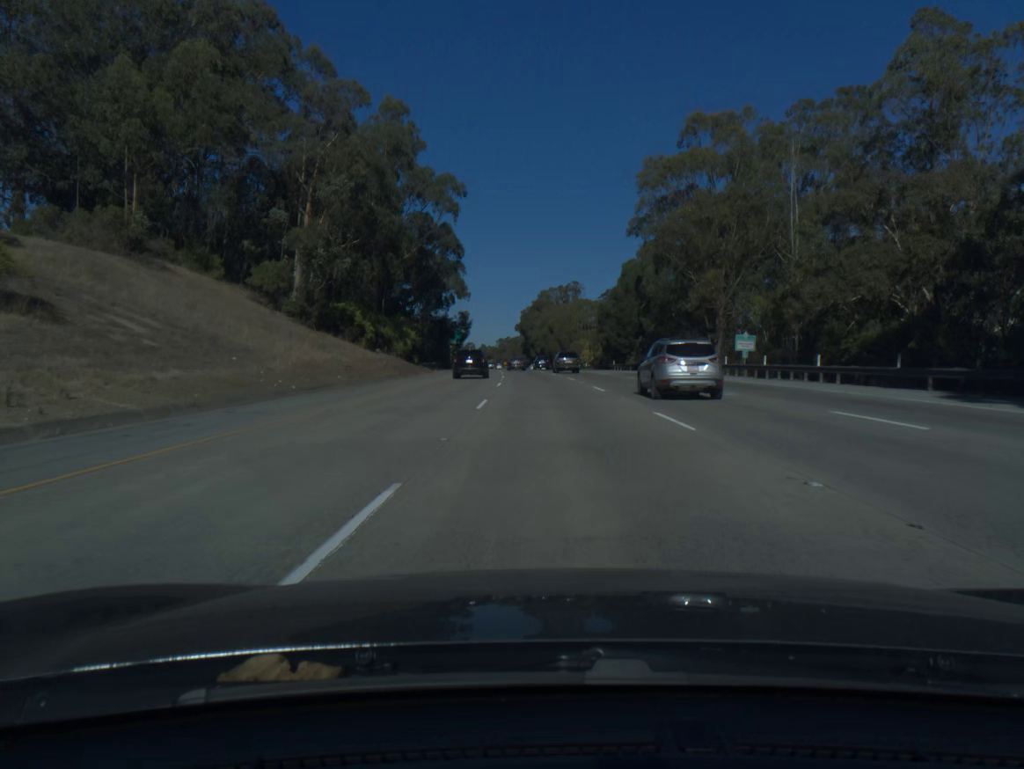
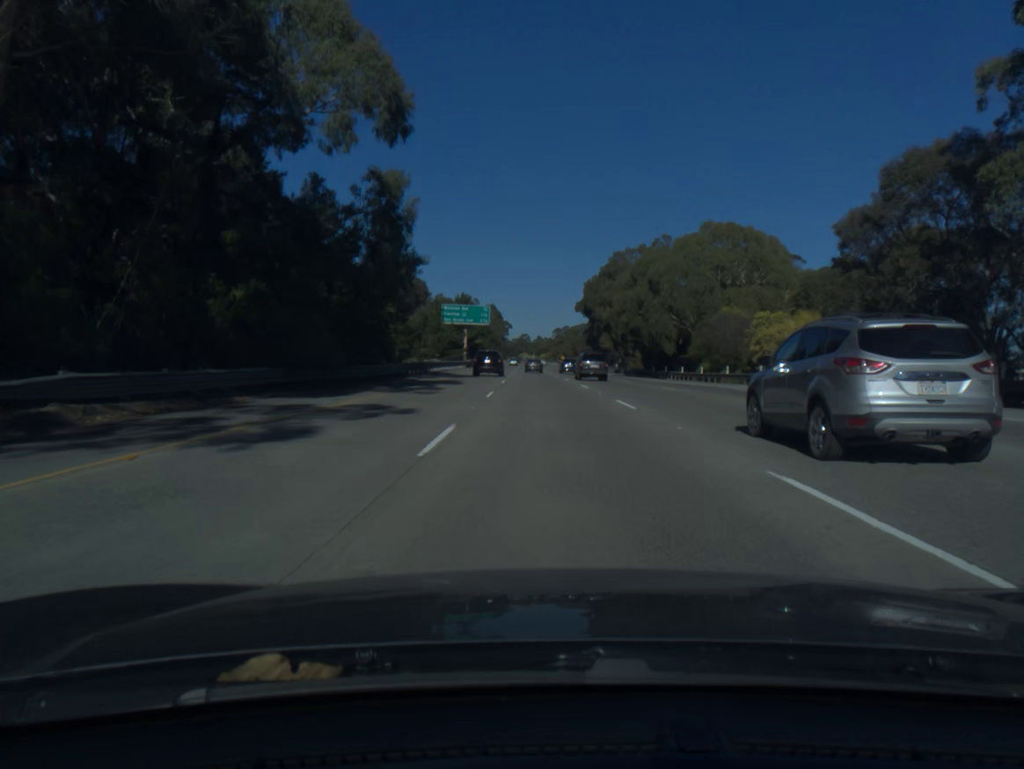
(-2.7, +81.3) m; -4°
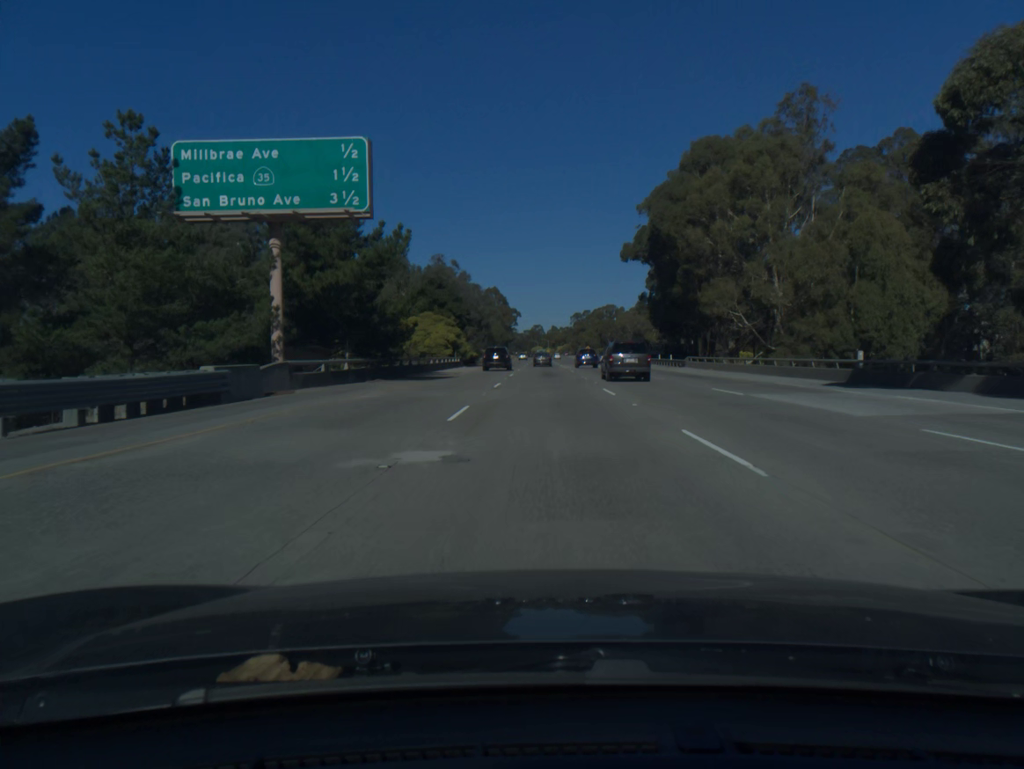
(-1.1, +83.4) m; -1°
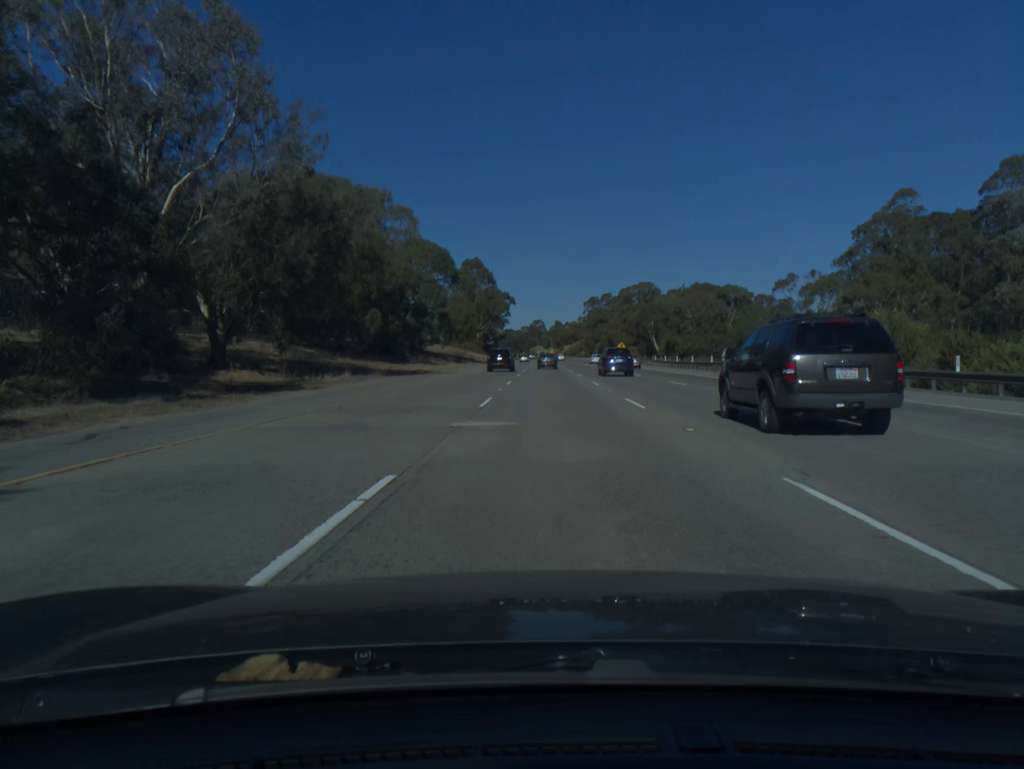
(-0.3, +105.5) m; 0°
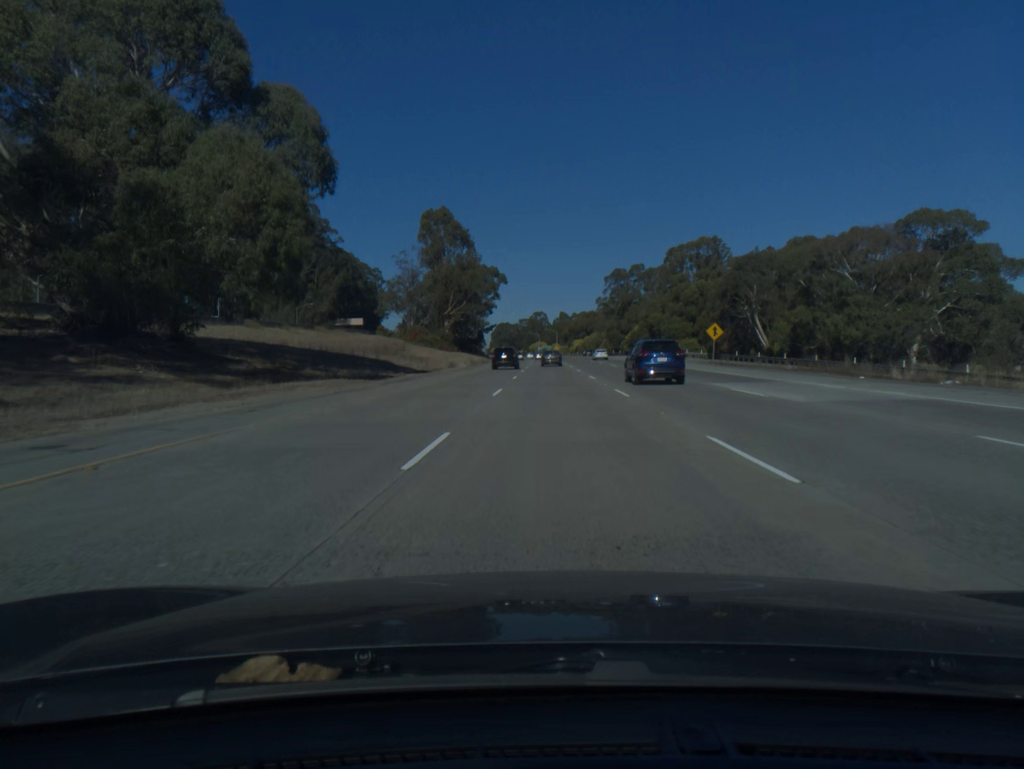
(0.0, +84.3) m; 0°
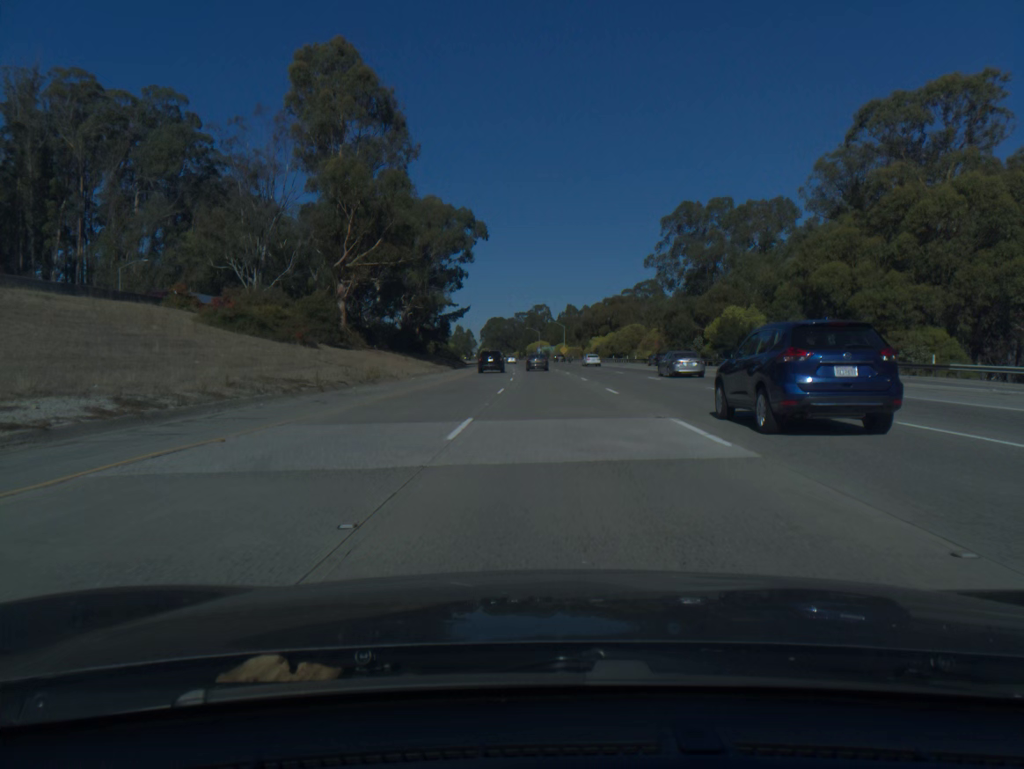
(+0.1, +84.7) m; 0°
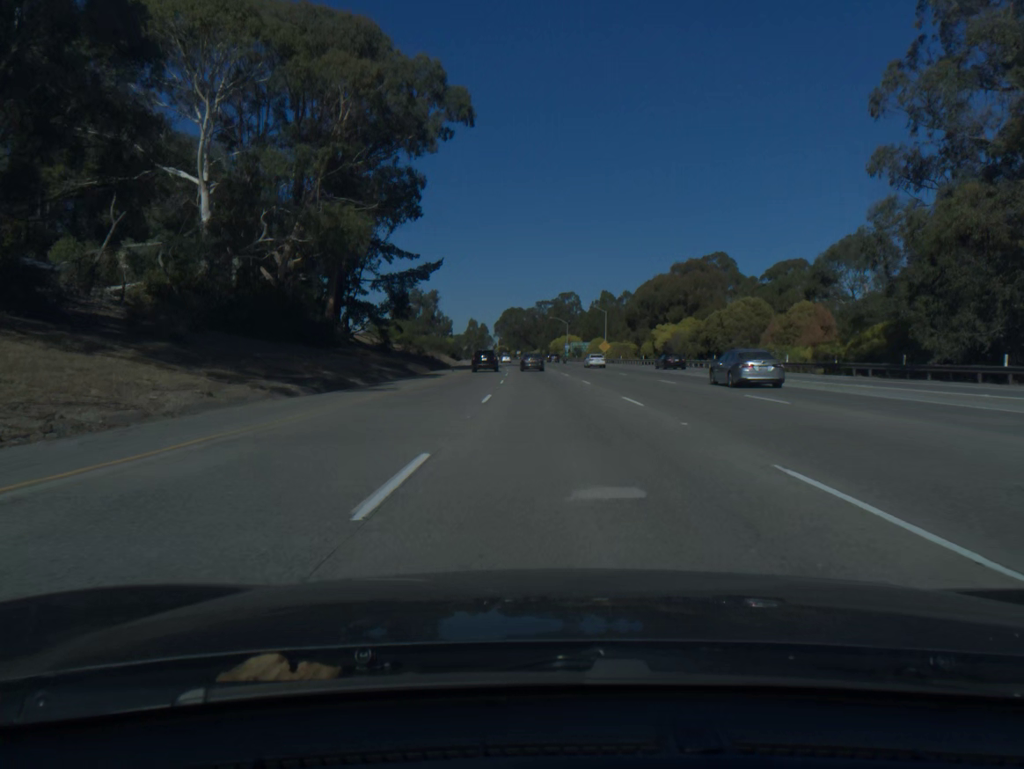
(-0.8, +64.2) m; -2°
